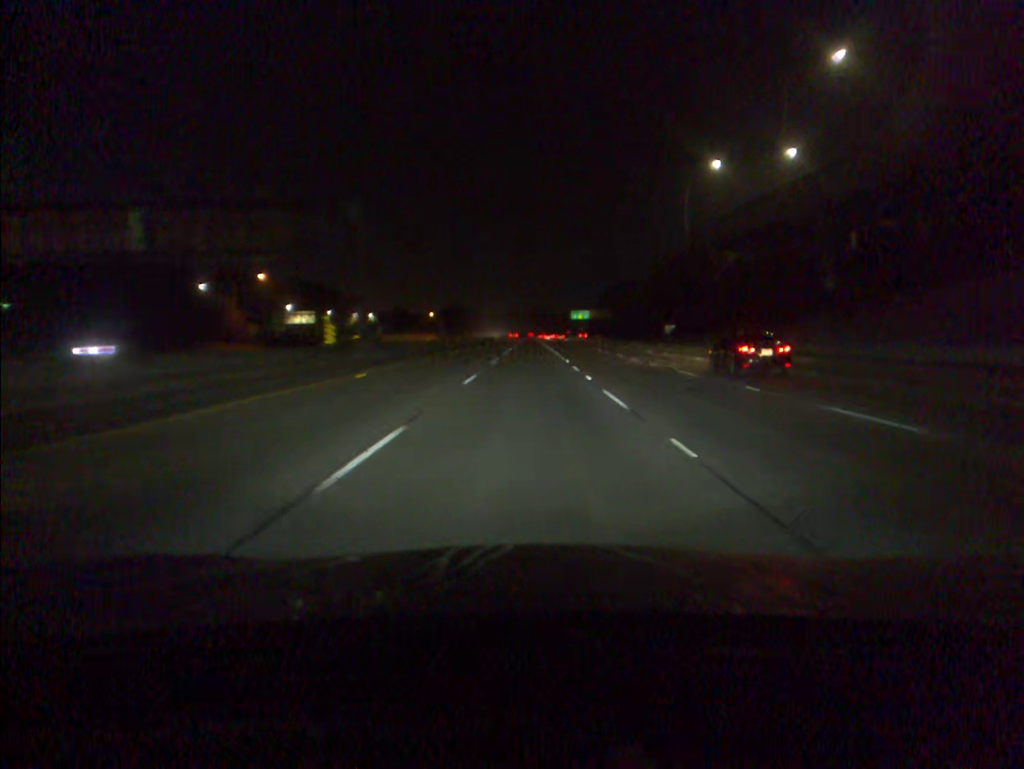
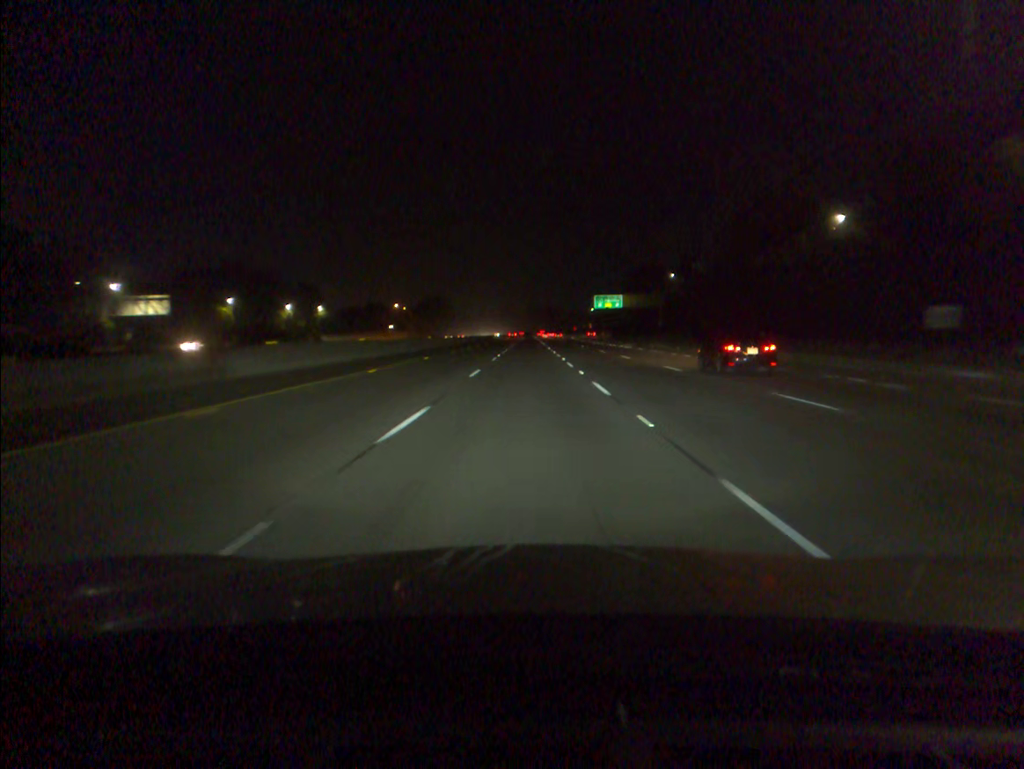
(-0.6, +83.5) m; -1°
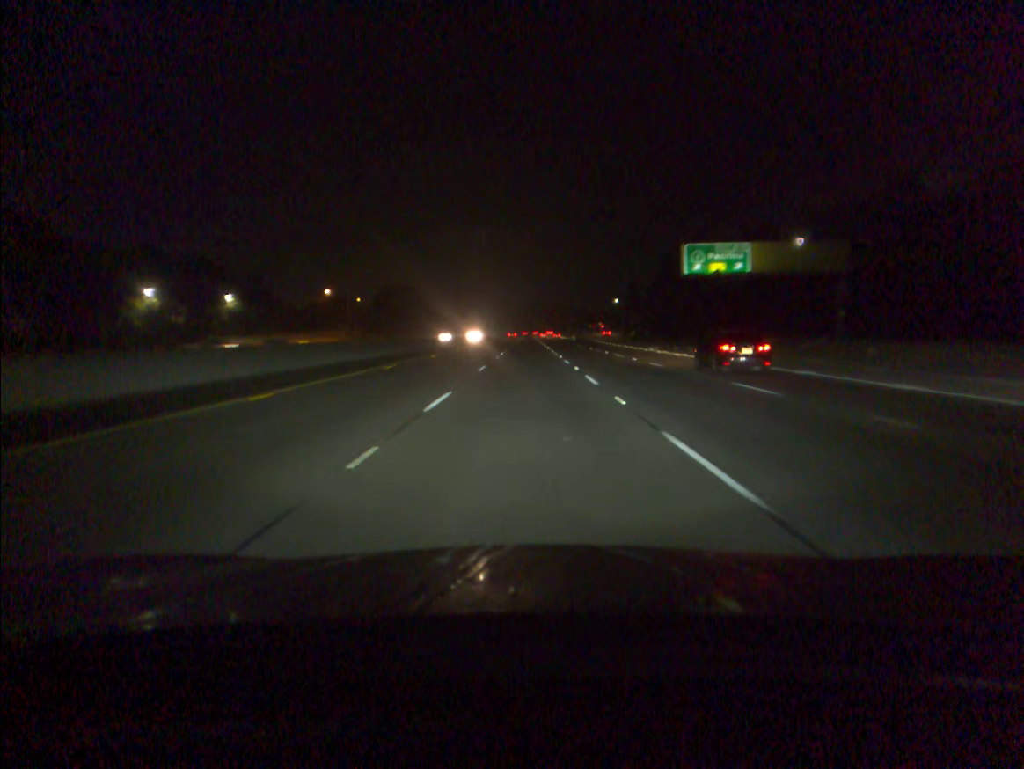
(-0.1, +84.2) m; 0°
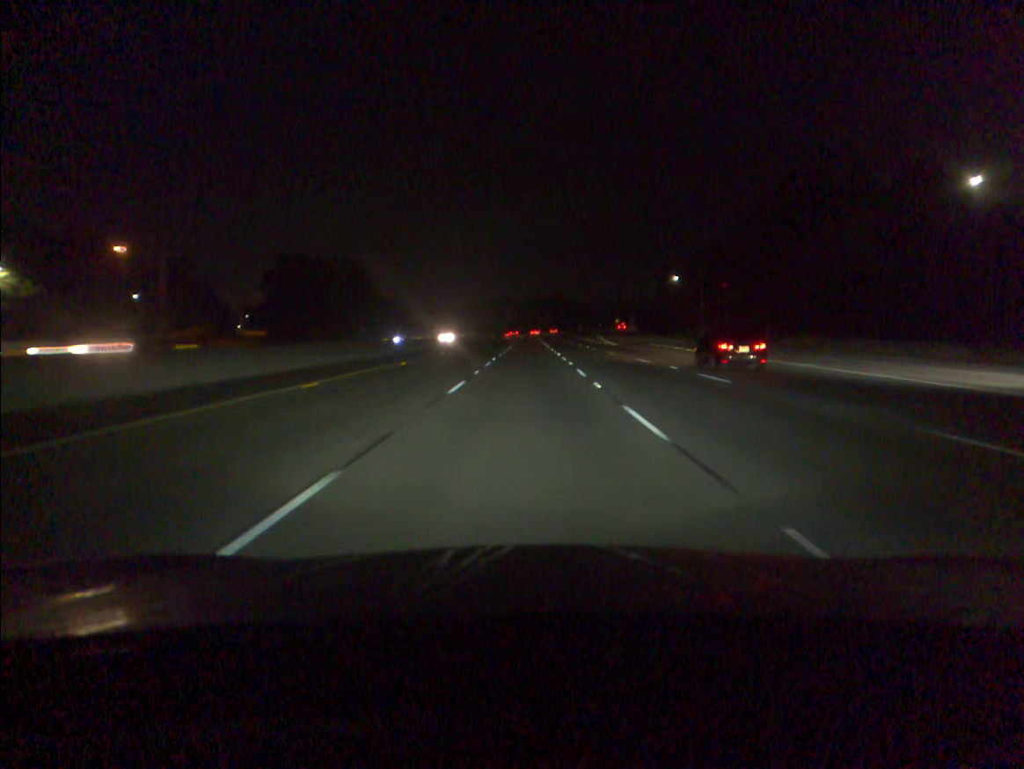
(-0.1, +83.6) m; 0°
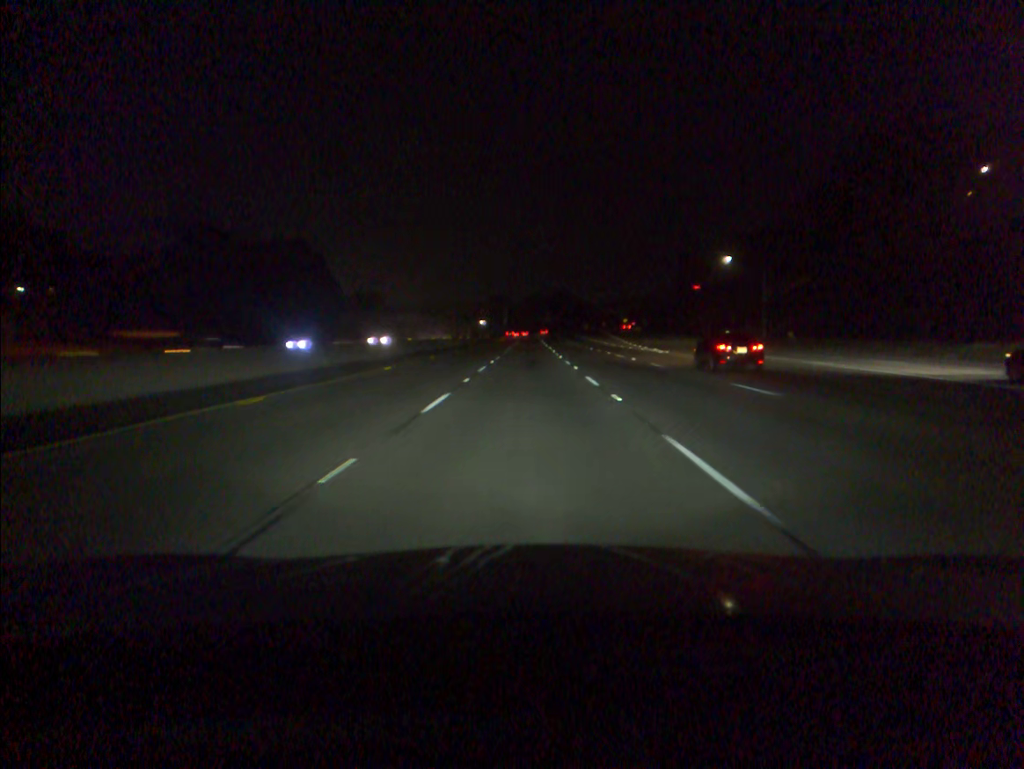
(0.0, +33.4) m; 0°
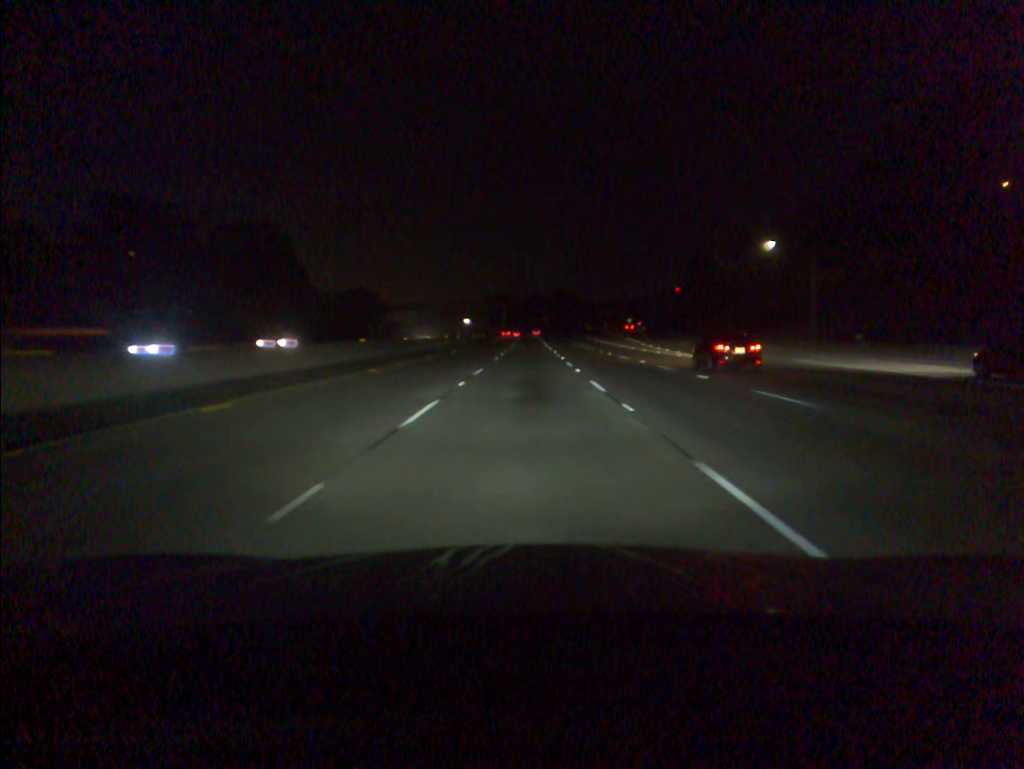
(0.0, +16.7) m; 0°
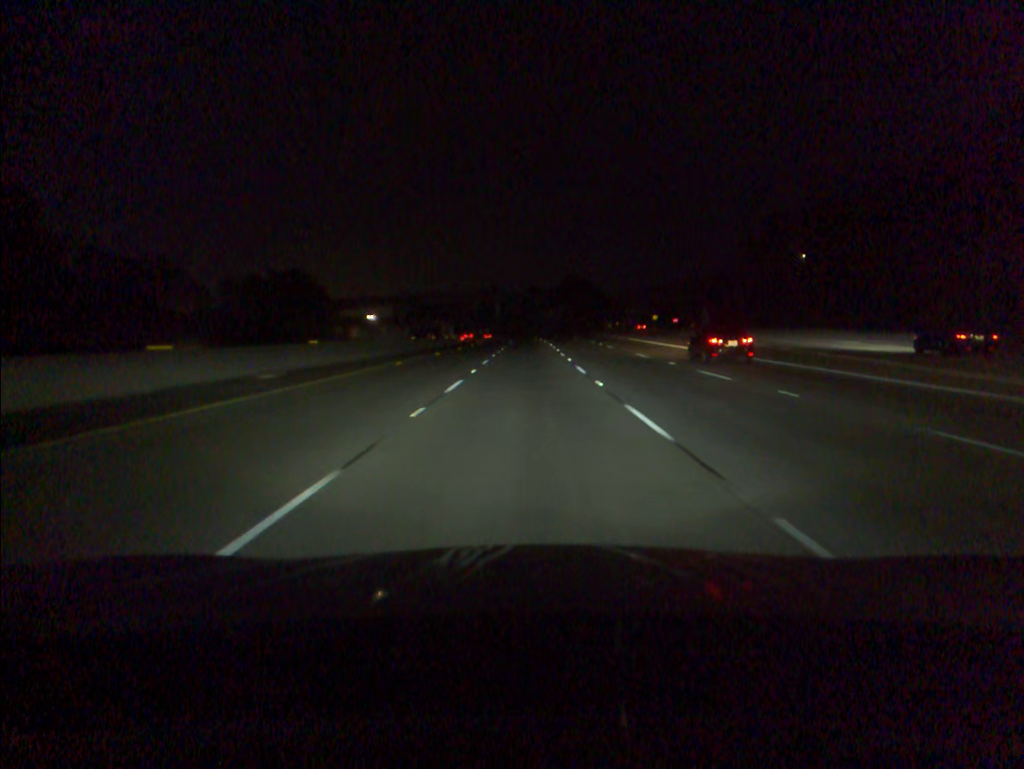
(+0.1, +67.0) m; 0°
